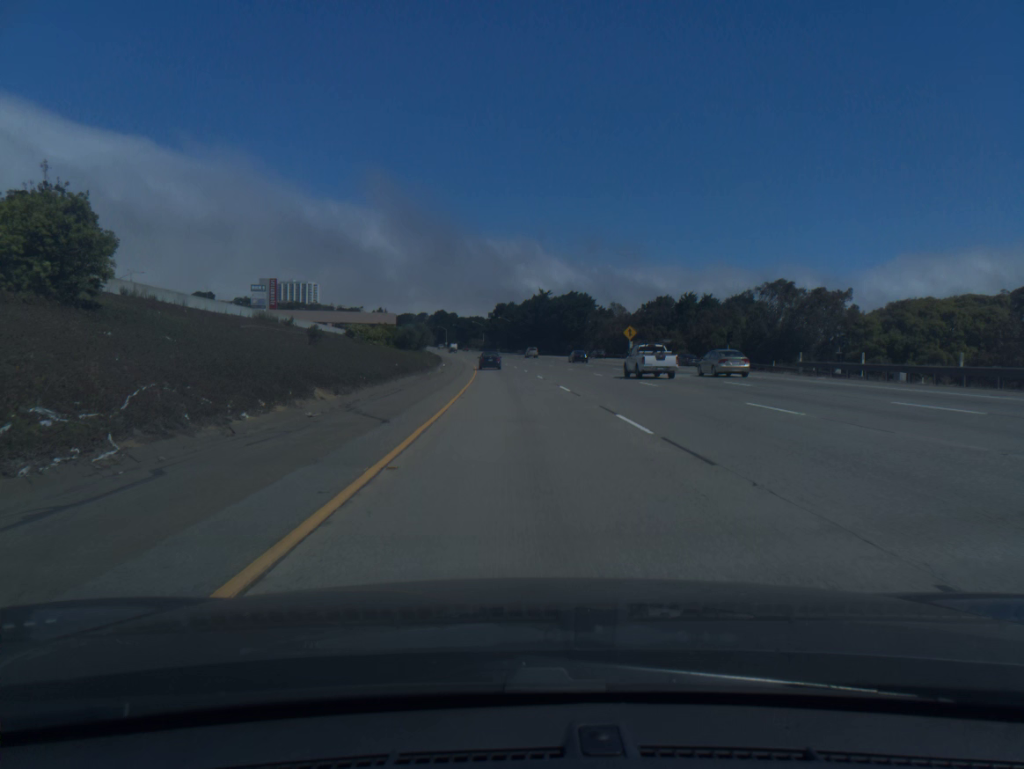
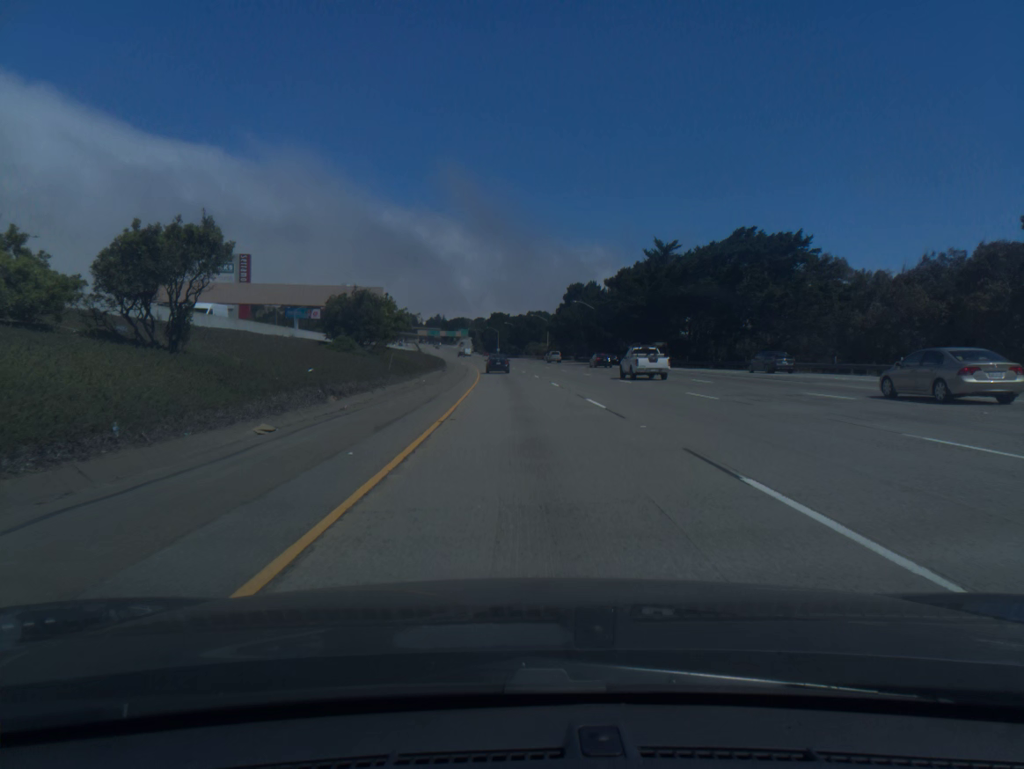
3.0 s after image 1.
(-4.1, +95.2) m; -5°
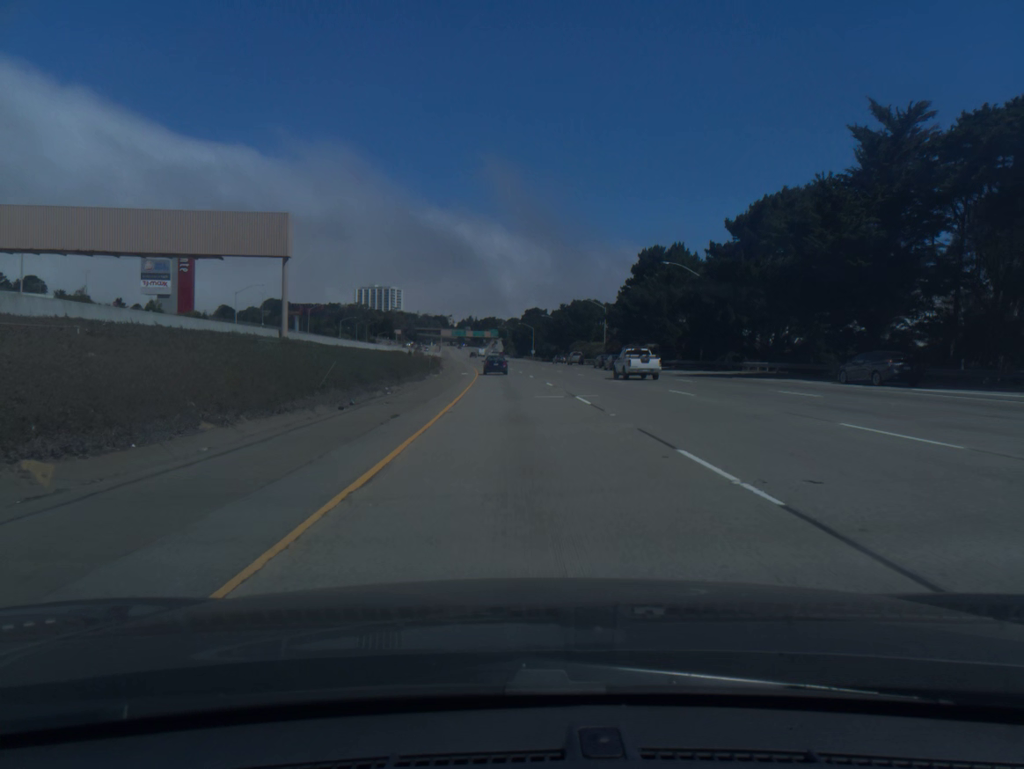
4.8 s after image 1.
(-1.2, +55.8) m; -3°
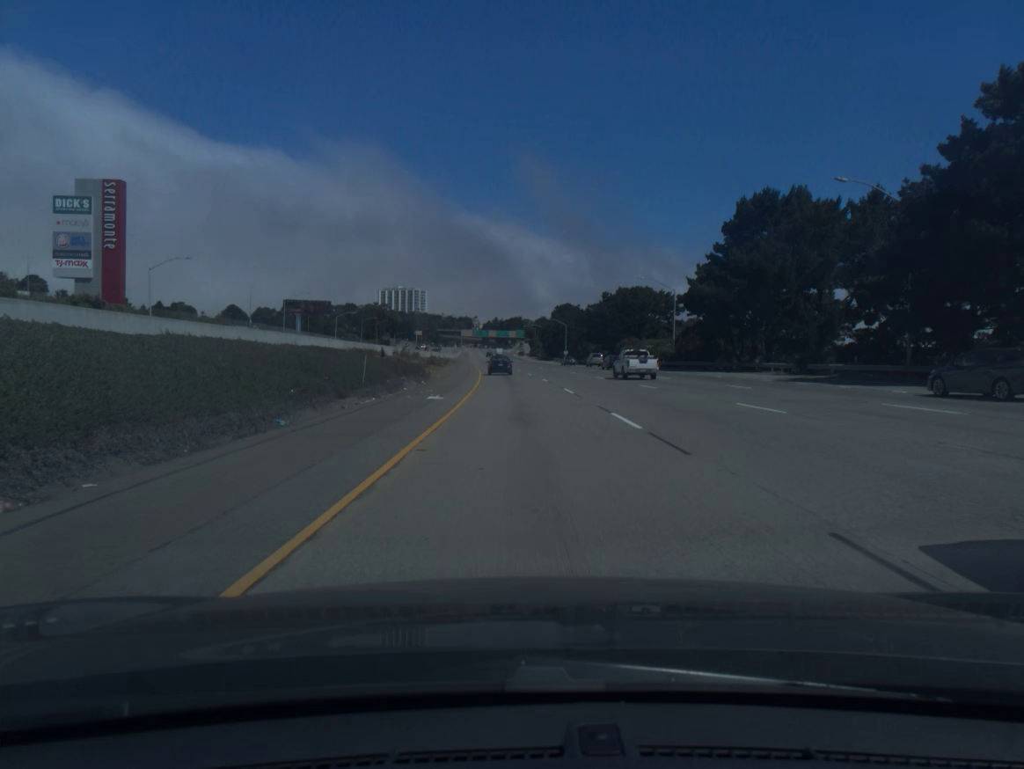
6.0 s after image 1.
(-0.6, +36.6) m; -2°
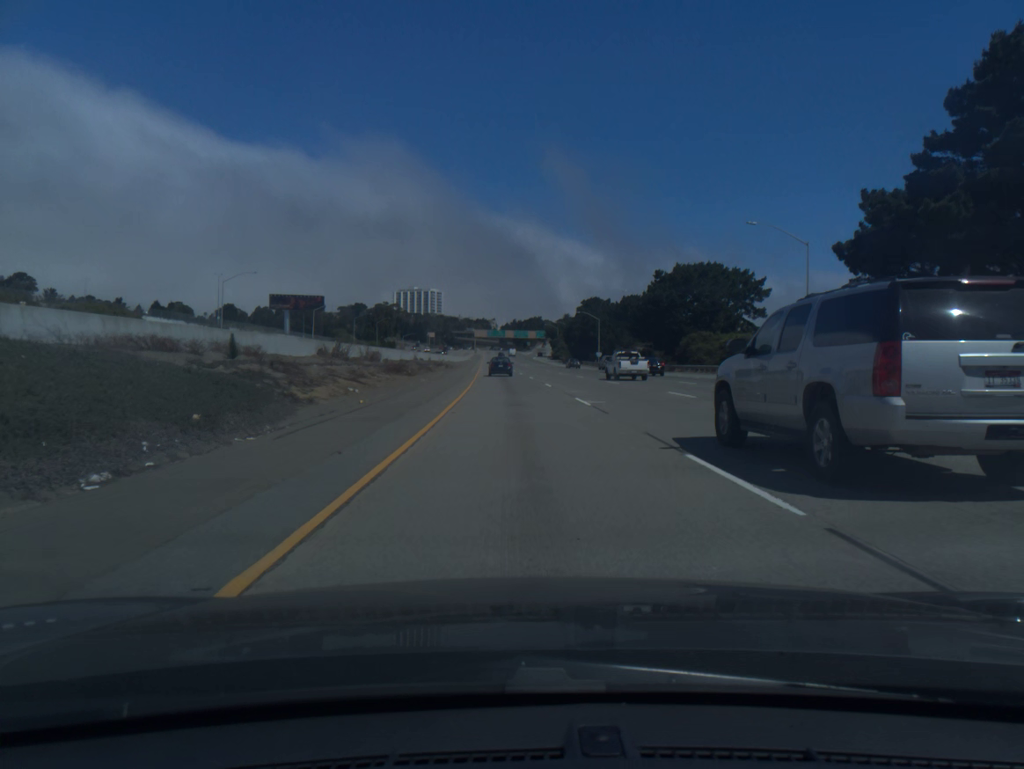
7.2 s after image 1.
(-0.4, +36.3) m; -1°
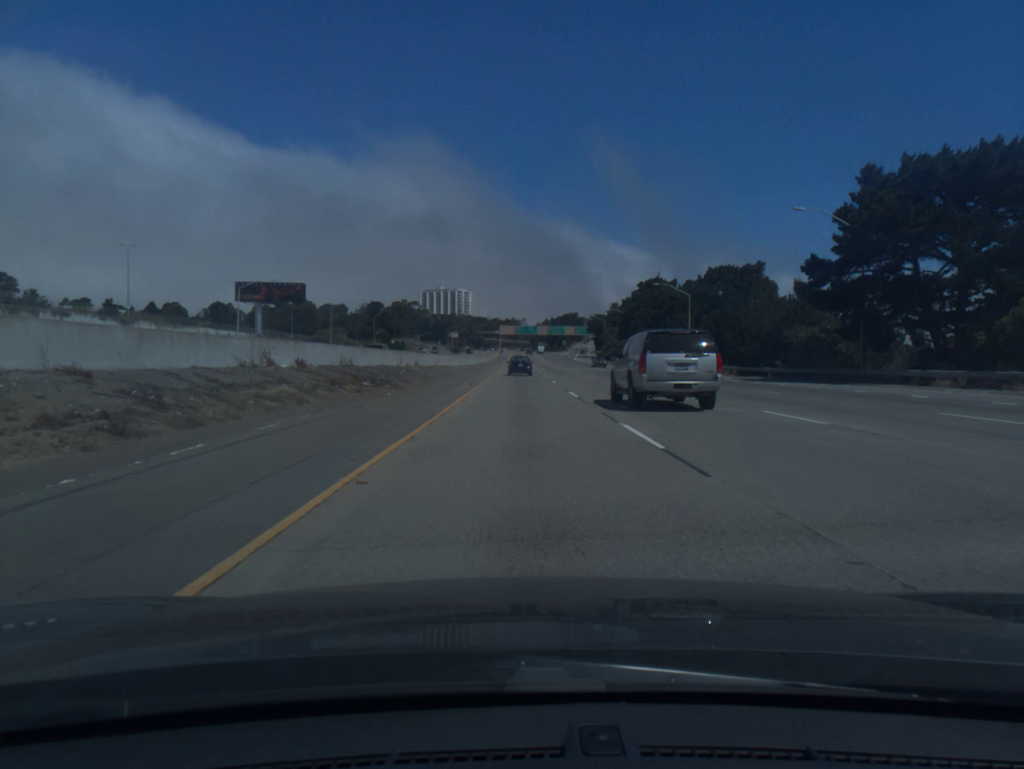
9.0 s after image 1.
(-1.2, +53.9) m; -2°
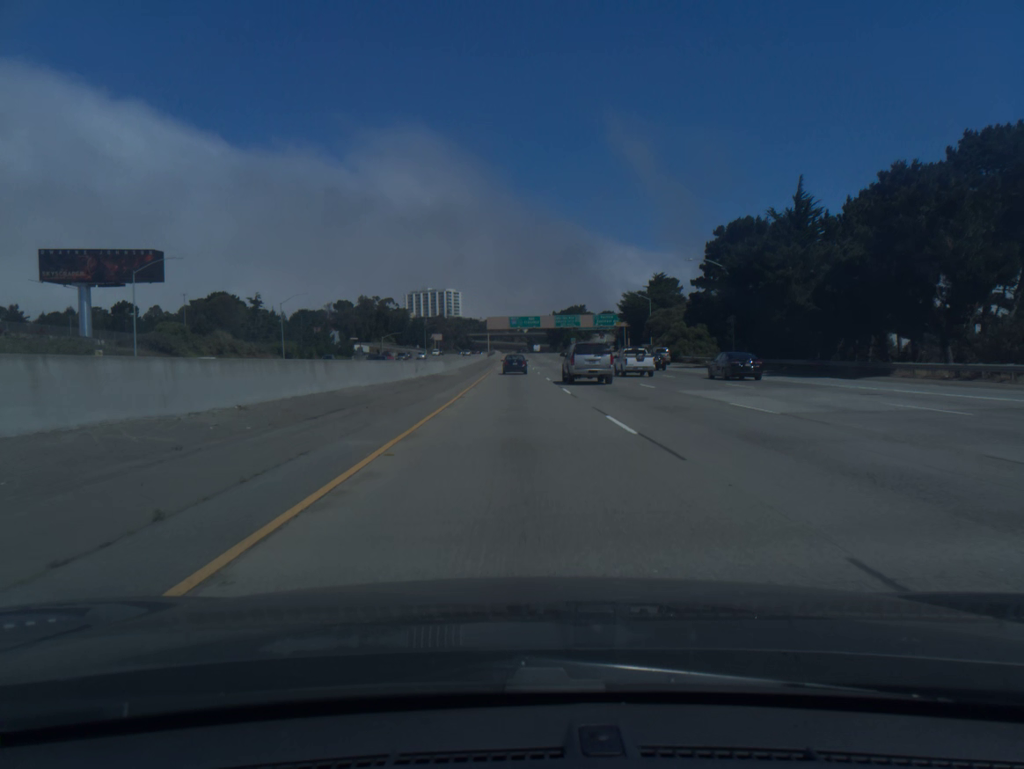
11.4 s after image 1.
(-0.1, +70.9) m; 0°
